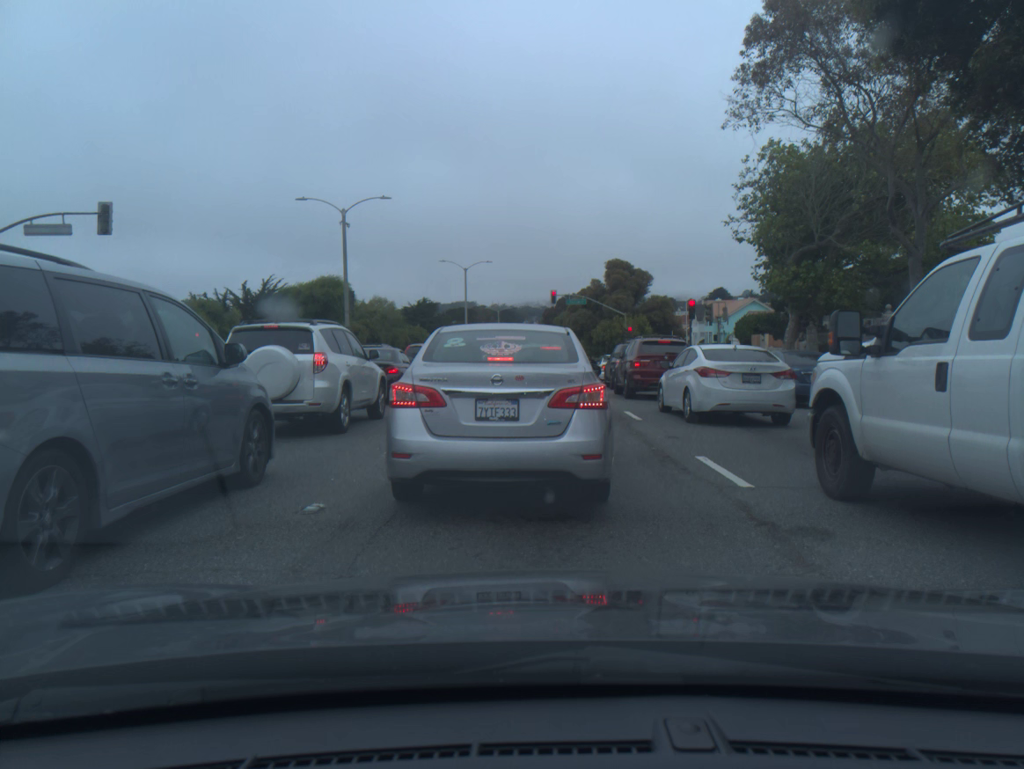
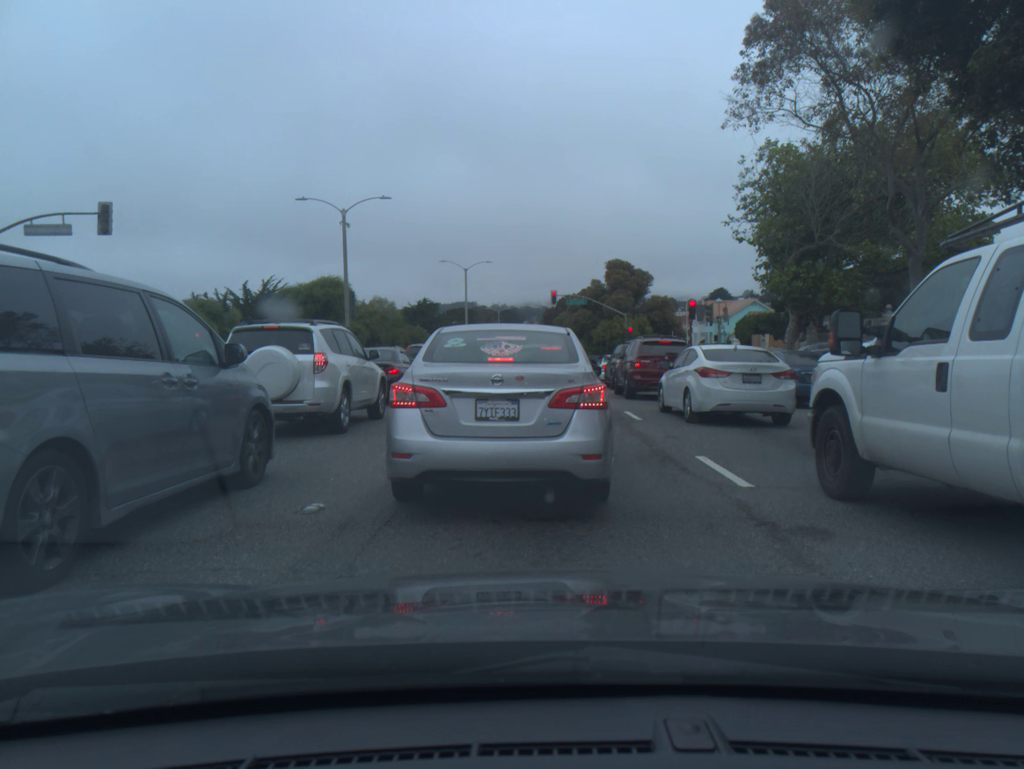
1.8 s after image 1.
(0.0, 0.0) m; 0°
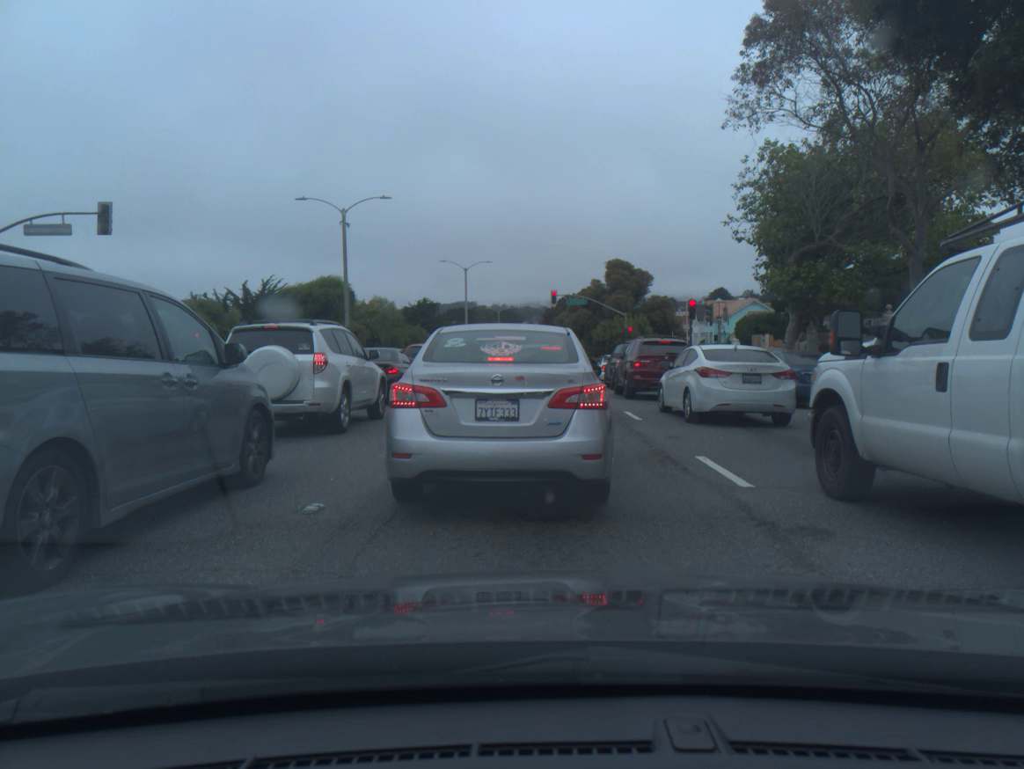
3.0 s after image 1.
(0.0, 0.0) m; 0°
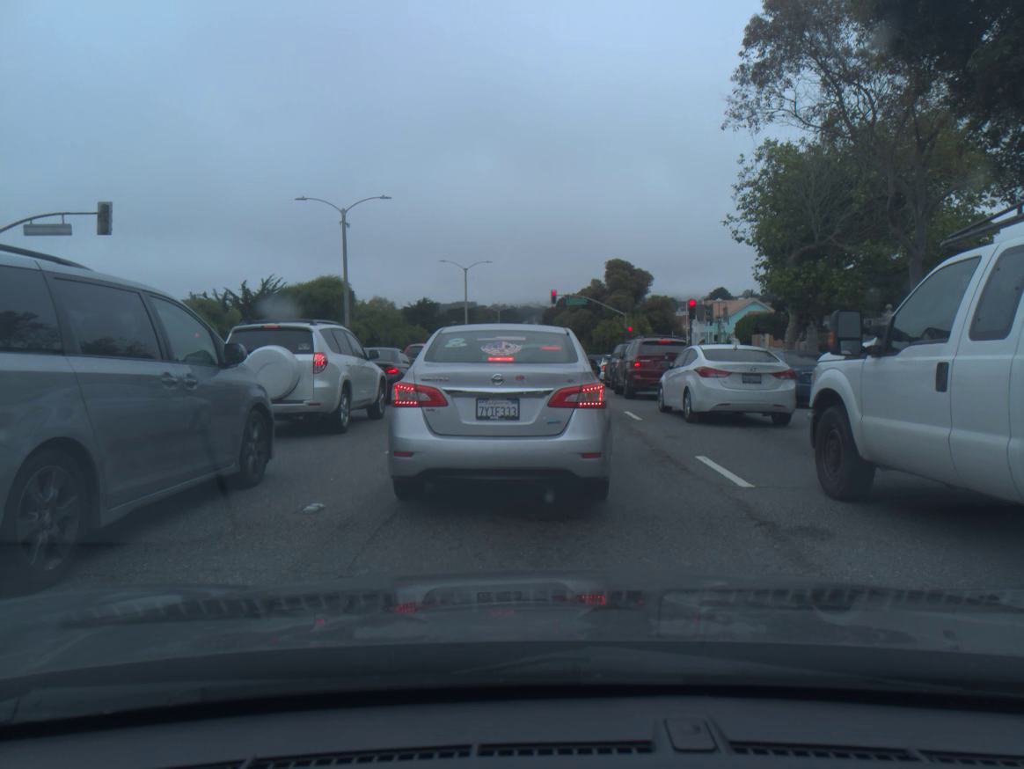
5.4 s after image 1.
(0.0, 0.0) m; 0°
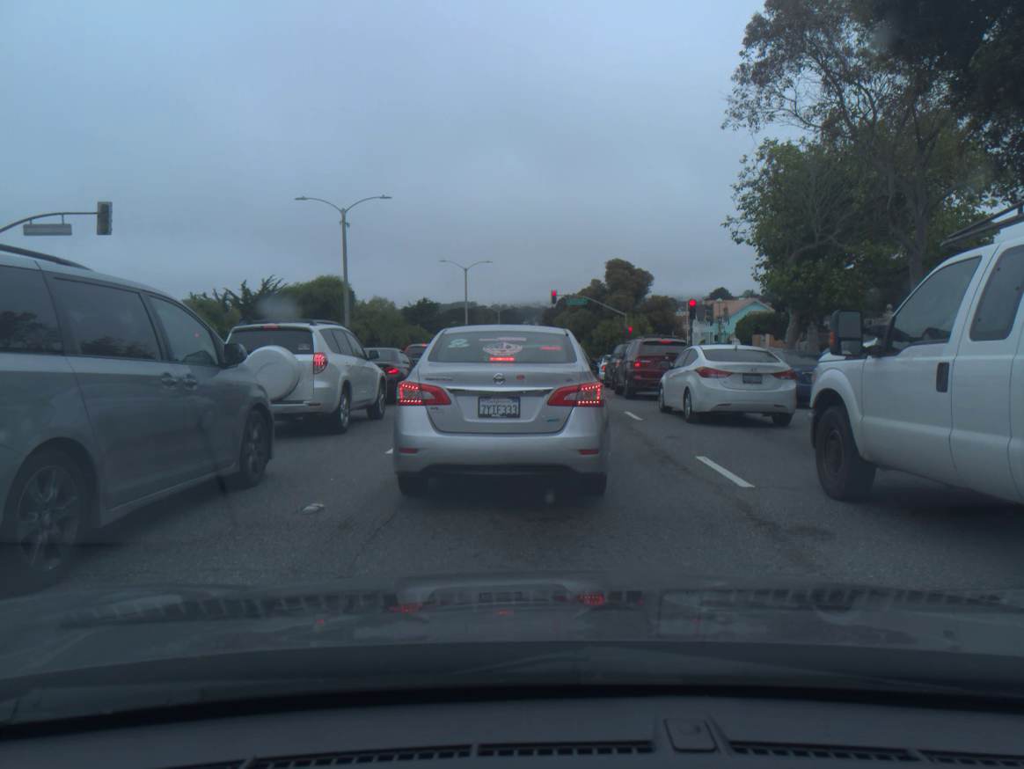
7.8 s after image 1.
(0.0, 0.0) m; 0°
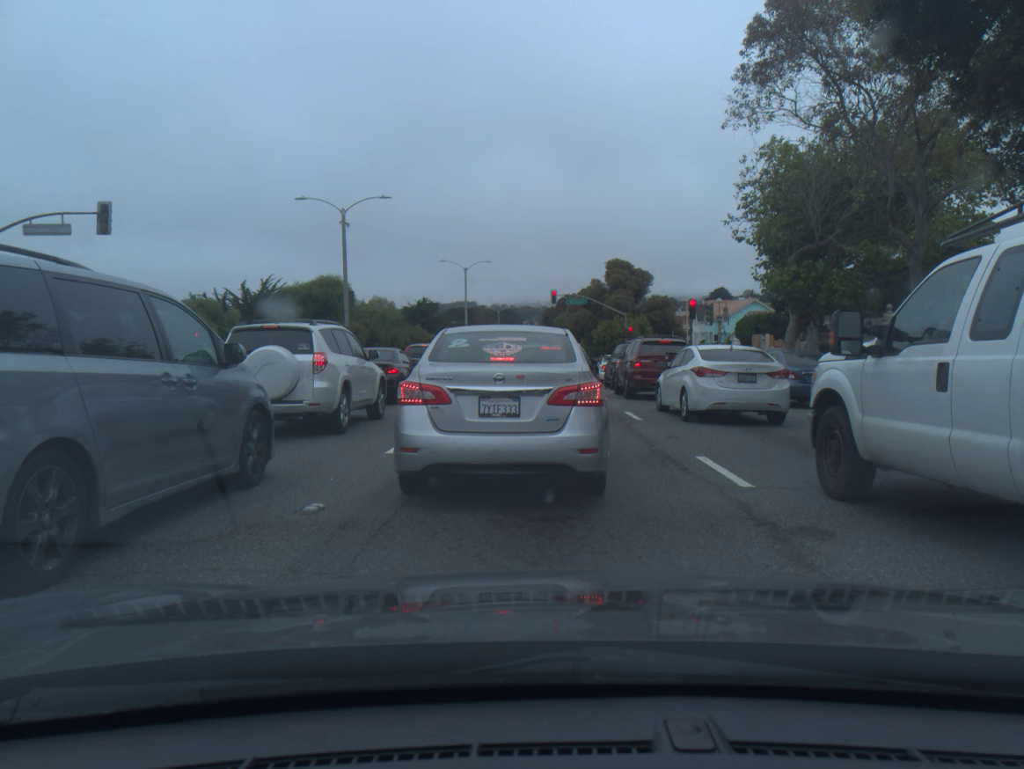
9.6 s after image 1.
(0.0, 0.0) m; 0°
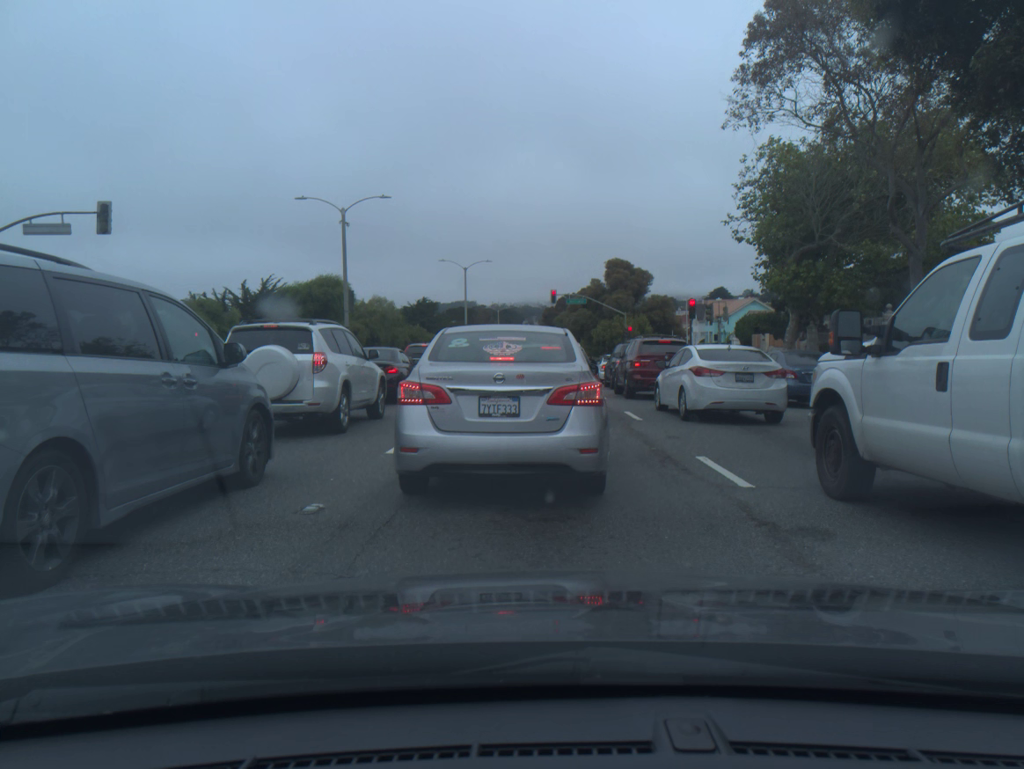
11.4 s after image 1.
(0.0, 0.0) m; 0°
